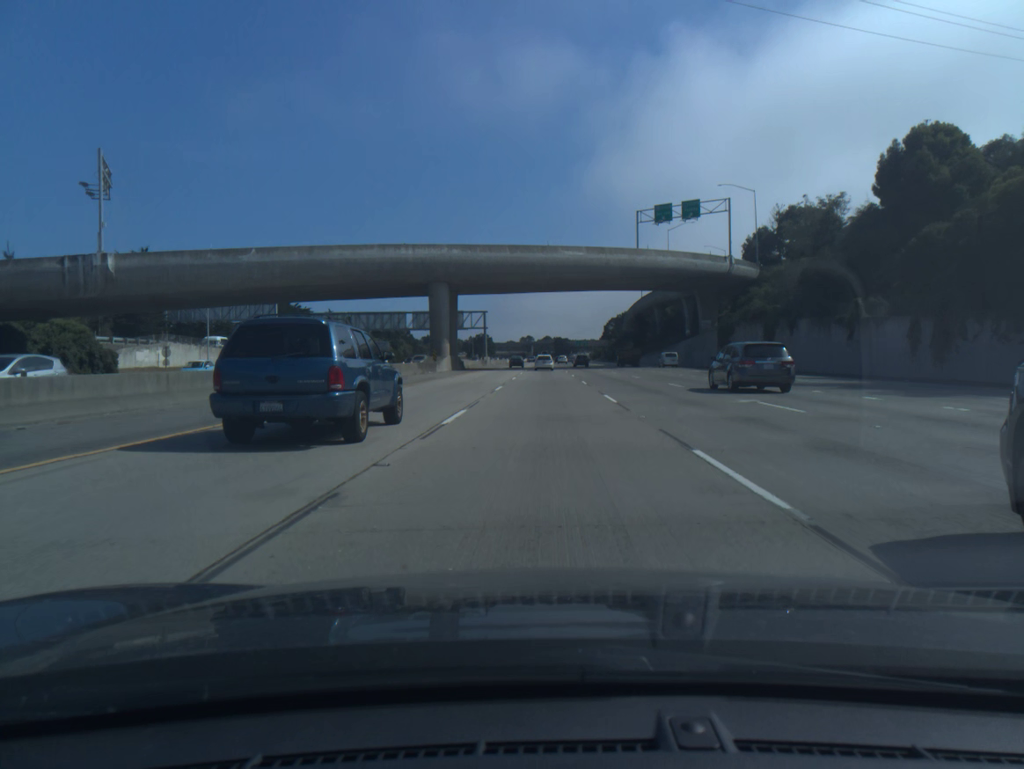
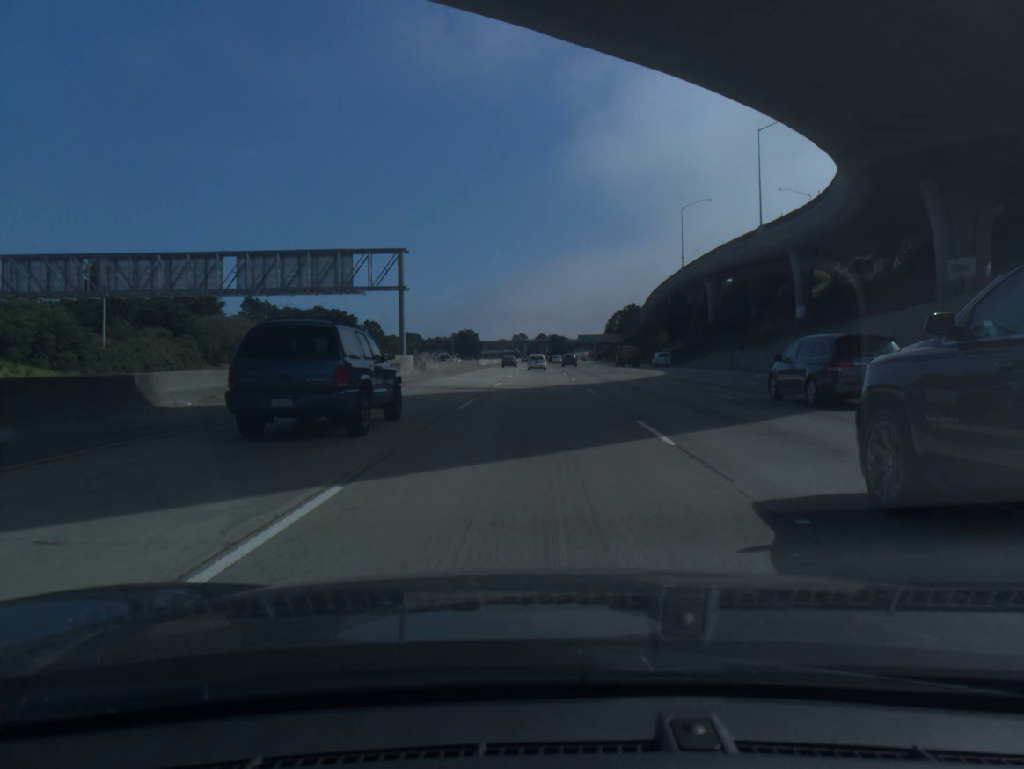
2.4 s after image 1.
(+0.4, +68.9) m; 0°
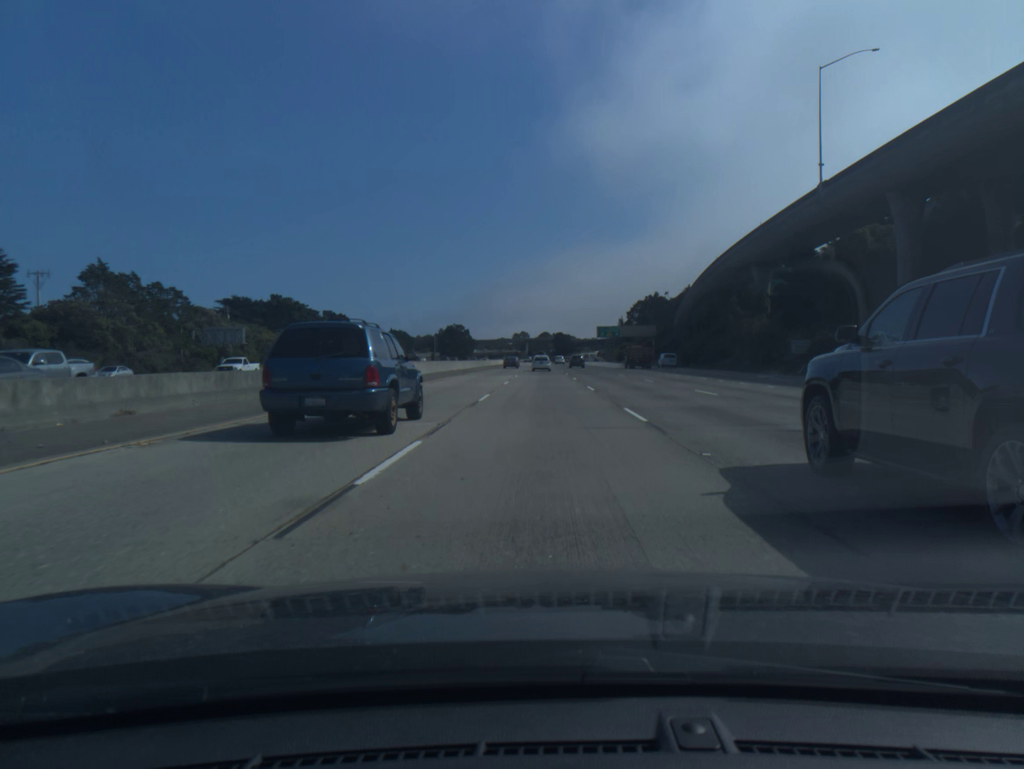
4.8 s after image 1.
(-0.2, +68.9) m; 0°
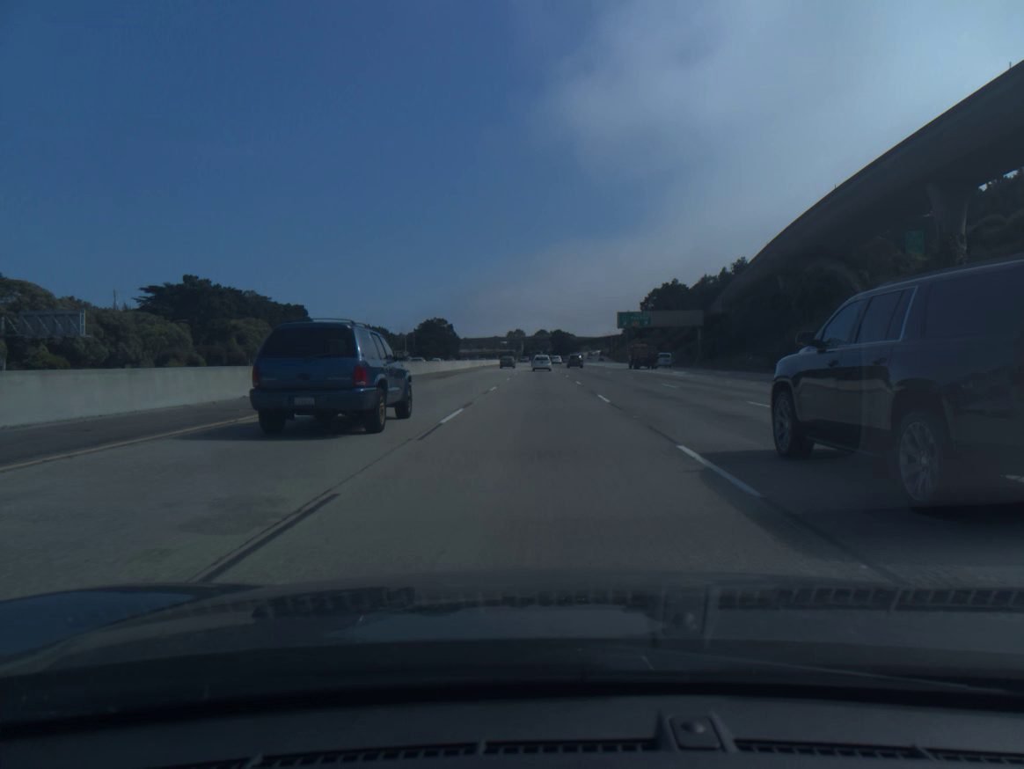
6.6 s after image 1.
(+0.2, +51.8) m; 0°
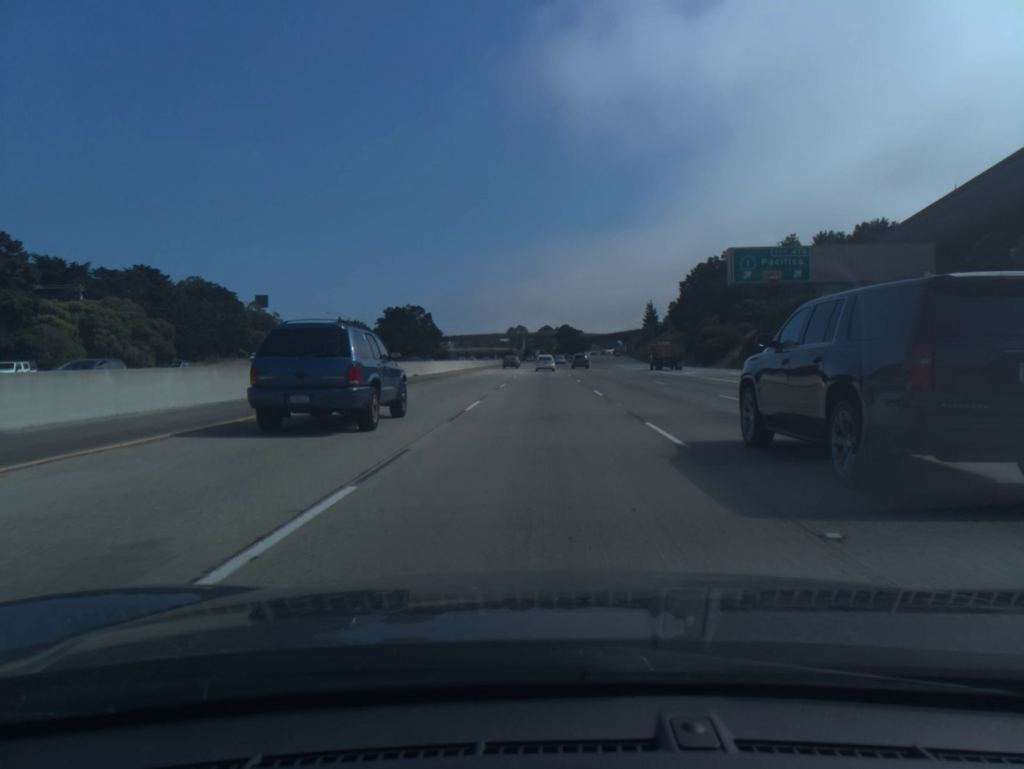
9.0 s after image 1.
(-0.2, +69.1) m; 0°
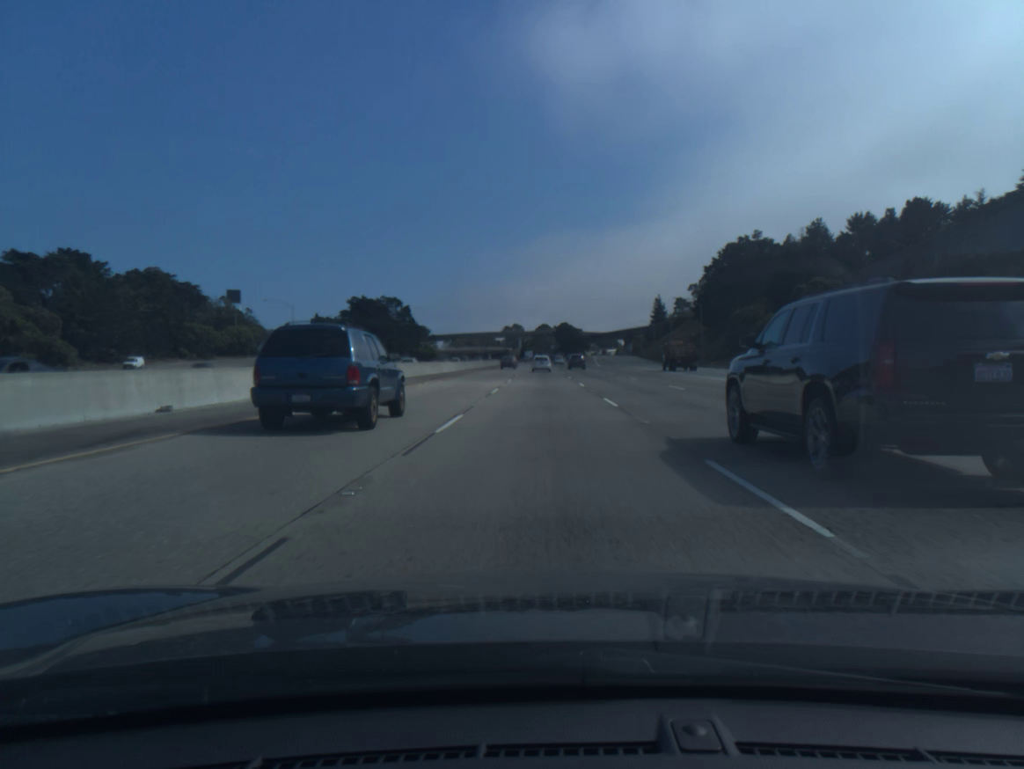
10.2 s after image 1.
(0.0, +34.5) m; 0°
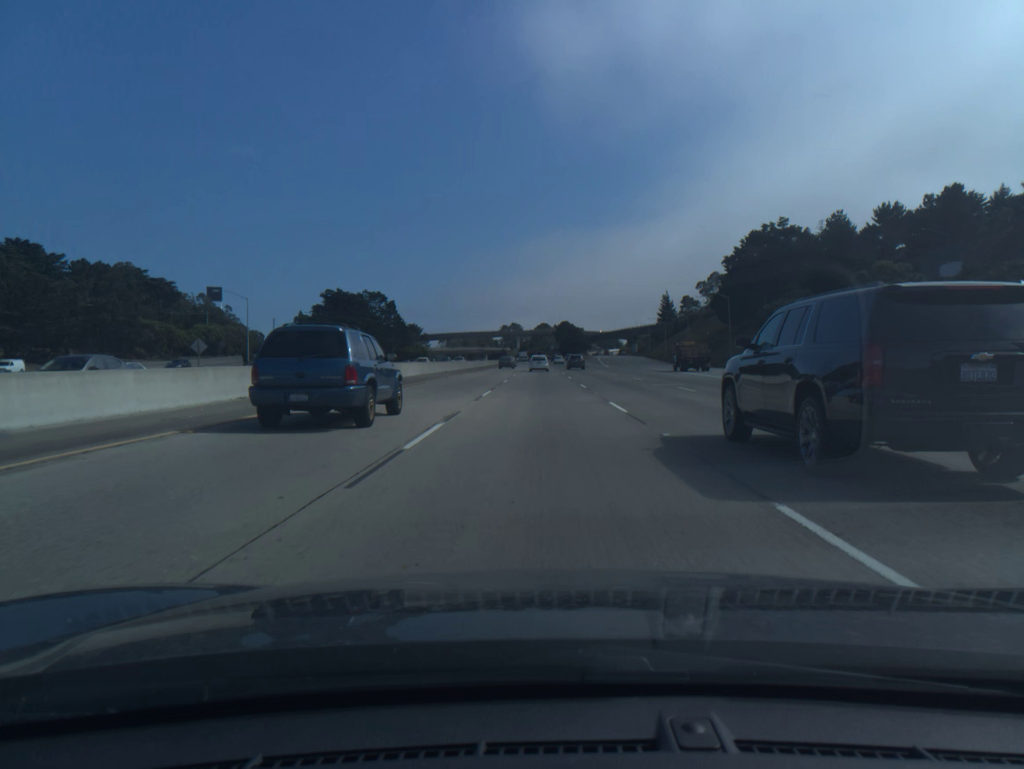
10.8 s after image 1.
(0.0, +17.3) m; 0°
